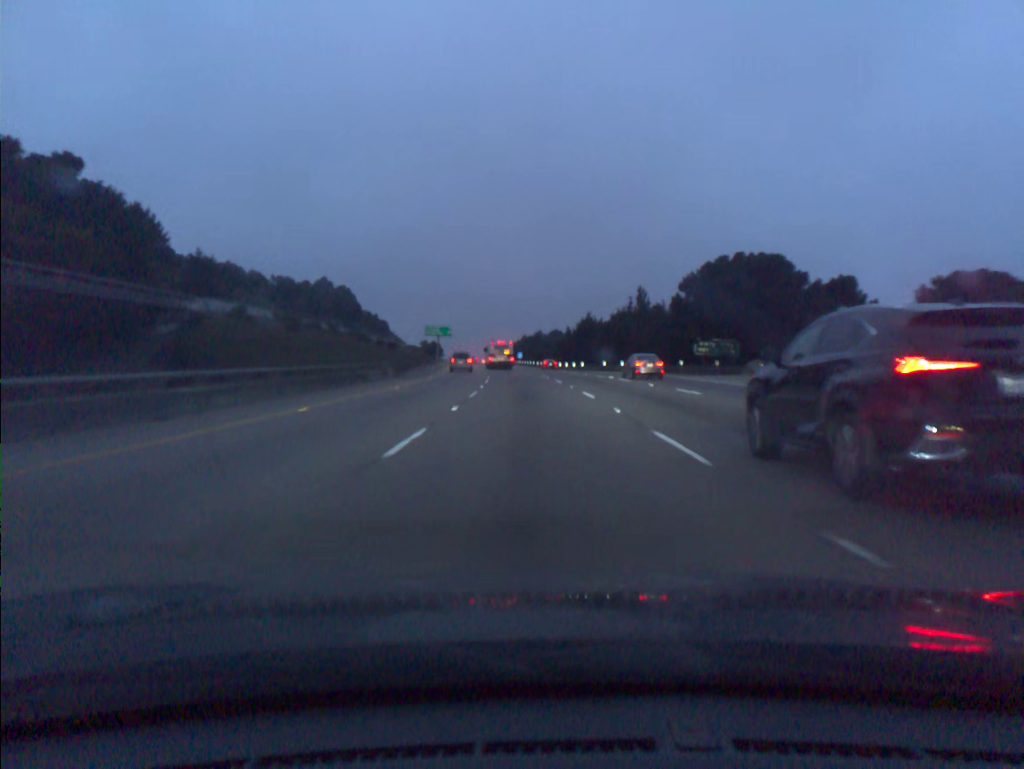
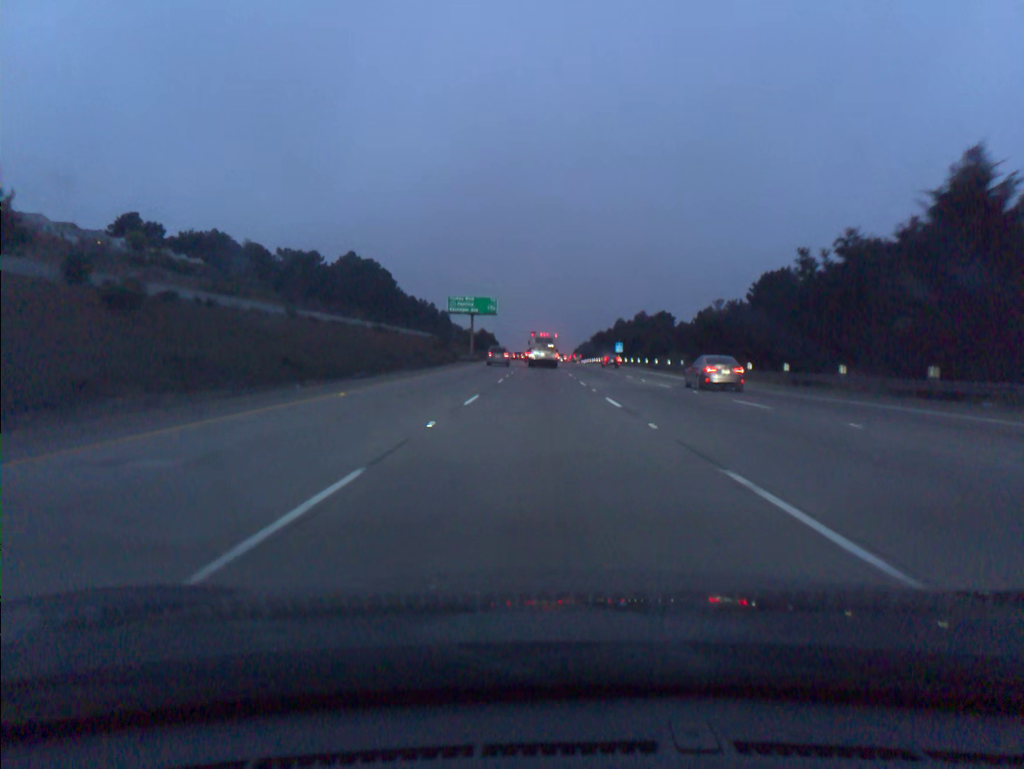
(-4.7, +87.6) m; -6°
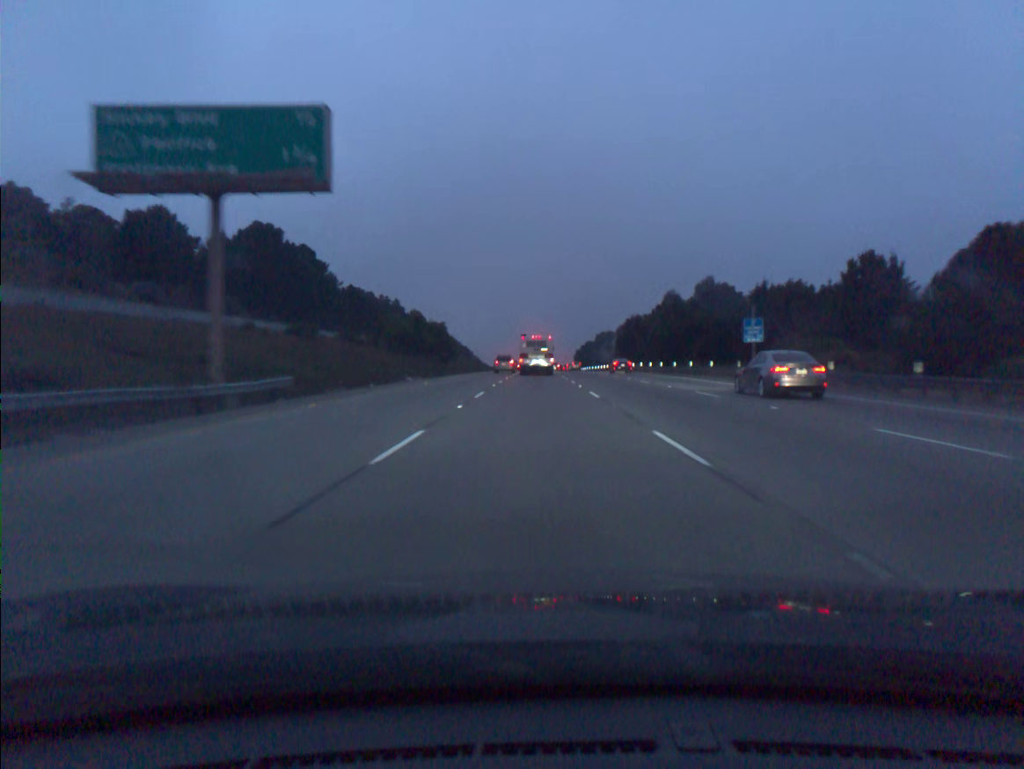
(0.0, +83.0) m; 0°
